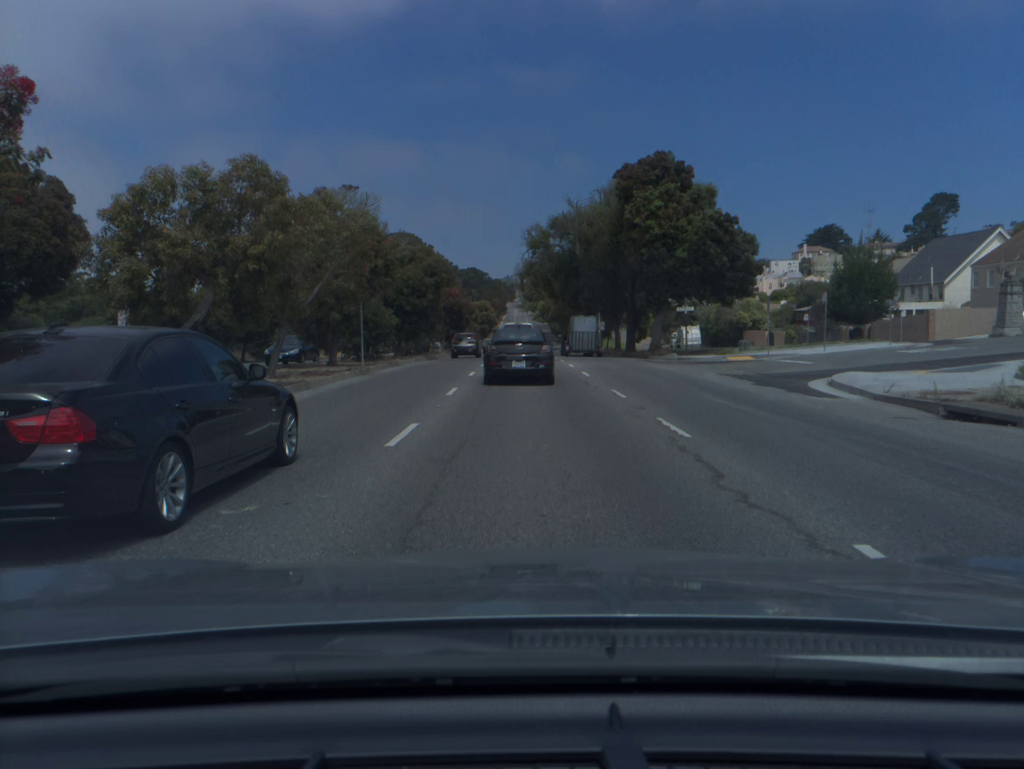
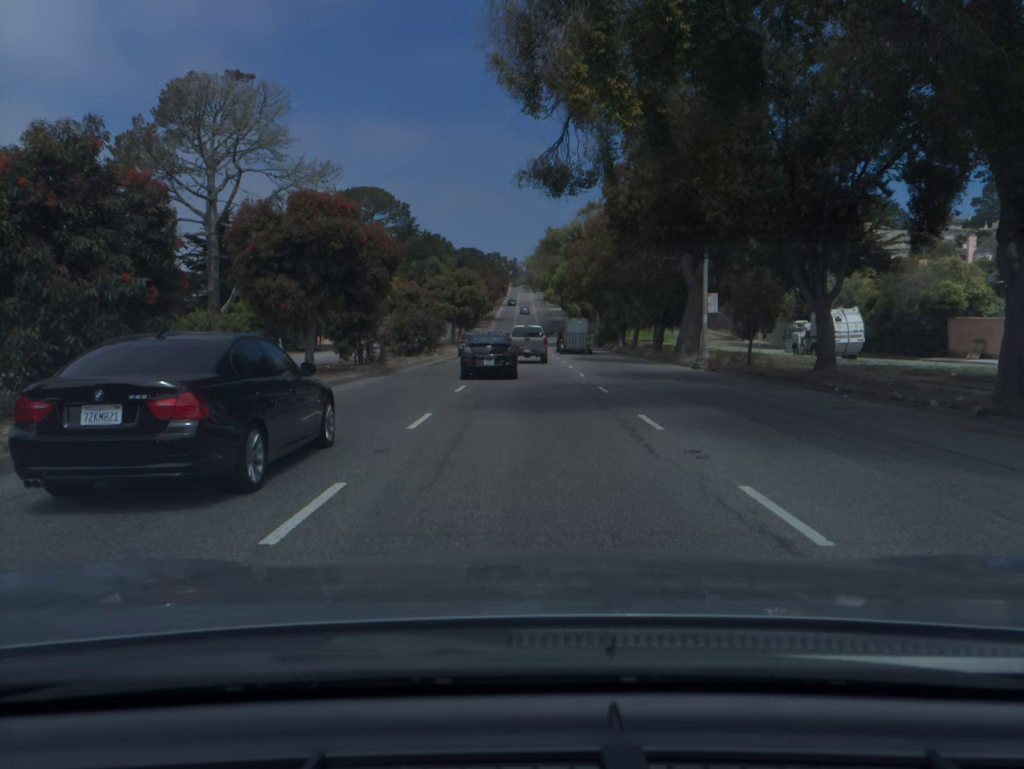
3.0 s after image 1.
(0.0, +48.2) m; 0°
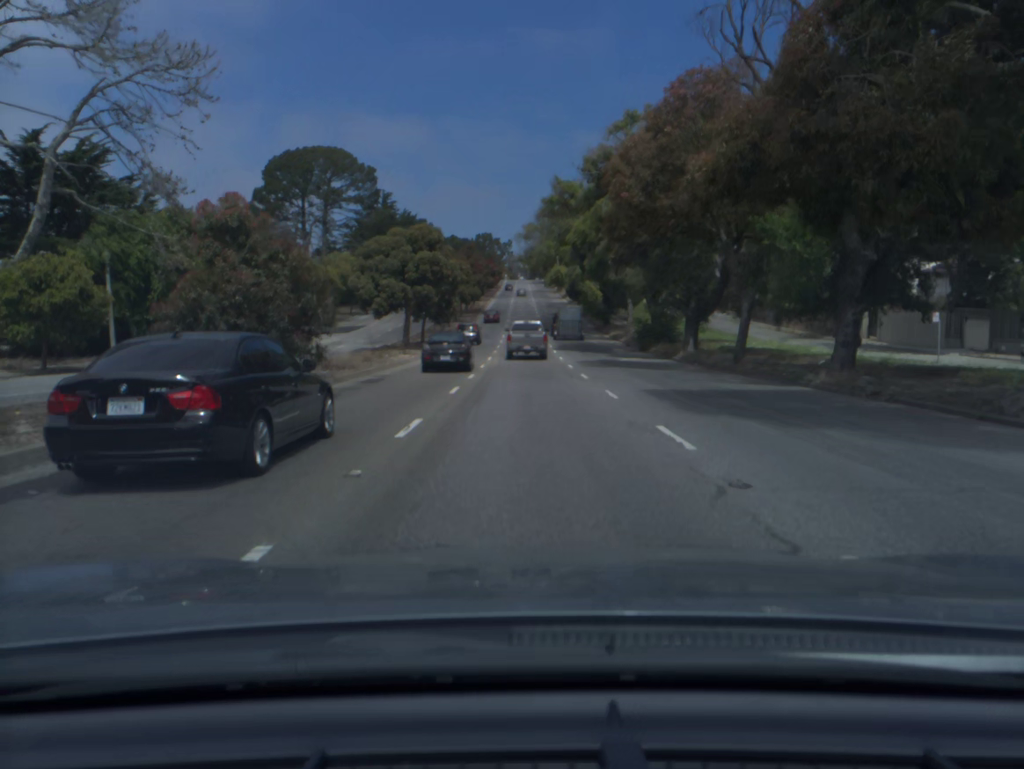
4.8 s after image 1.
(0.0, +30.8) m; 0°
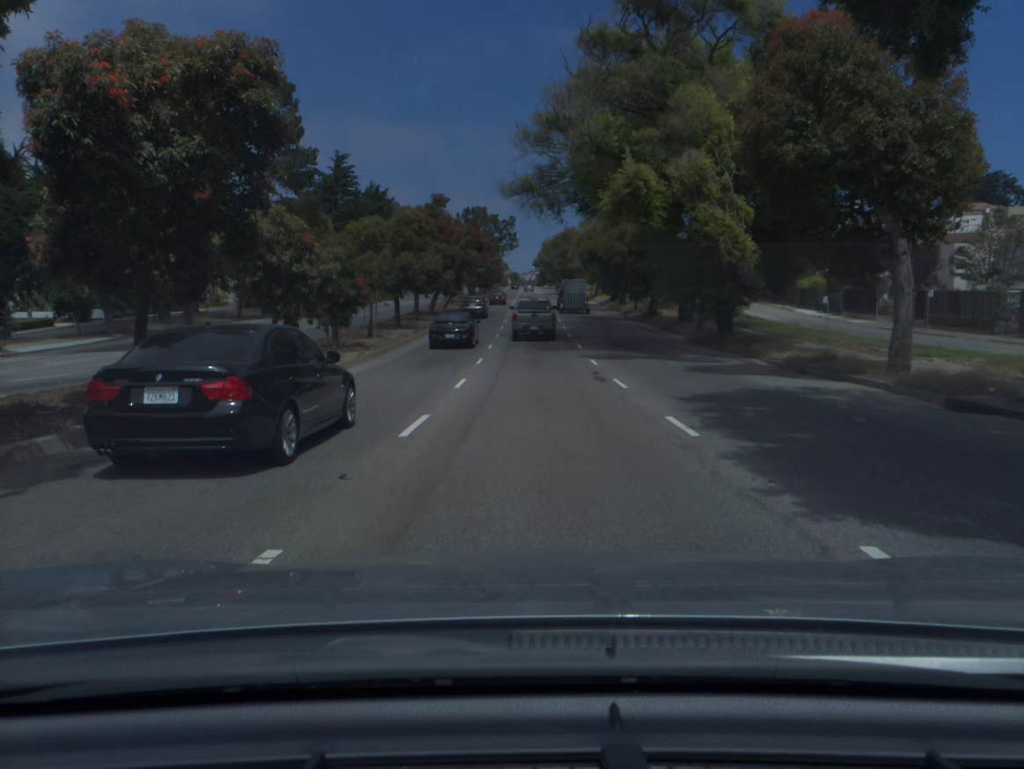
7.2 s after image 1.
(-0.3, +43.4) m; -1°
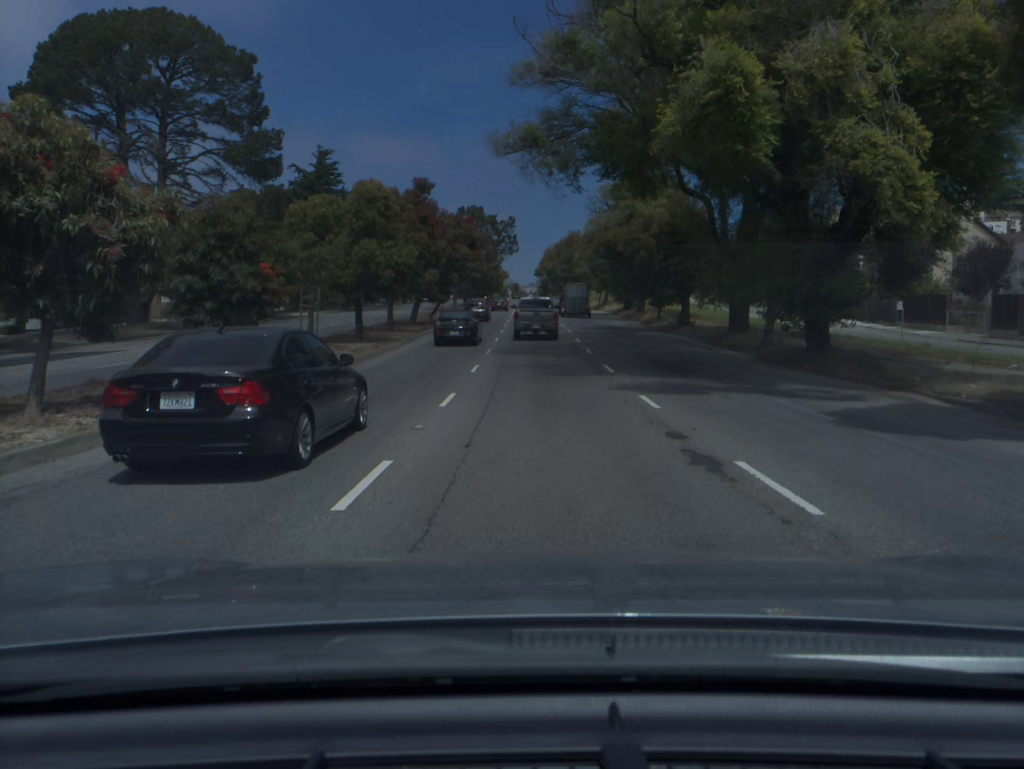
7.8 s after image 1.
(0.0, +11.0) m; 0°
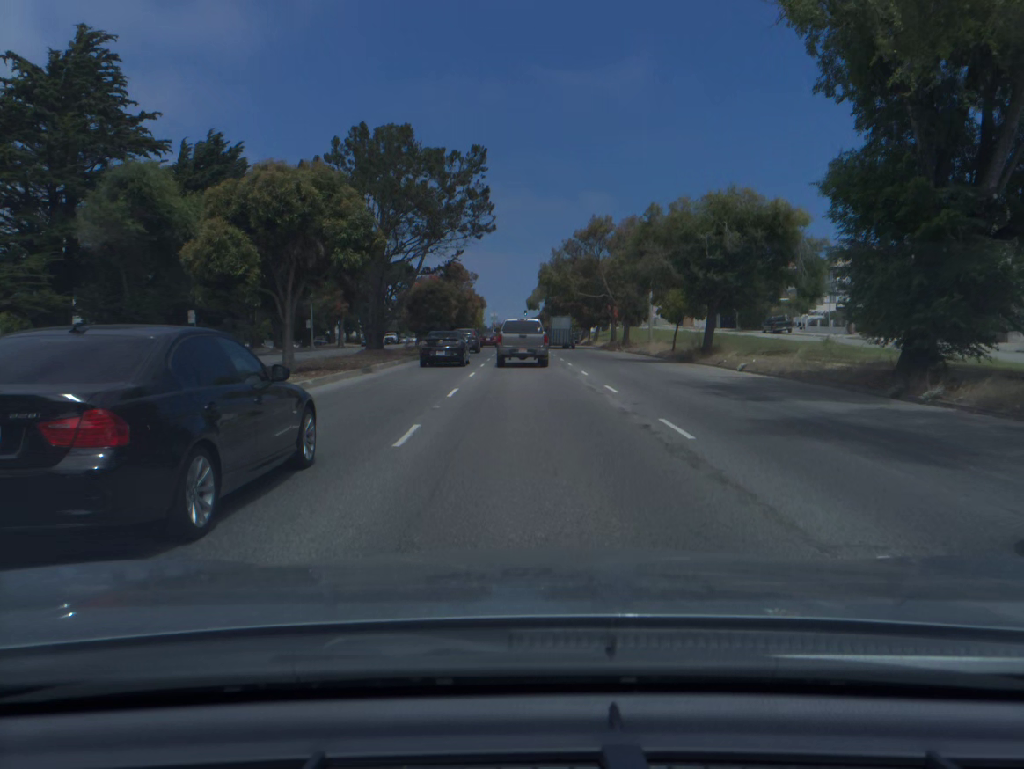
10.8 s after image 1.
(+0.4, +54.1) m; +1°
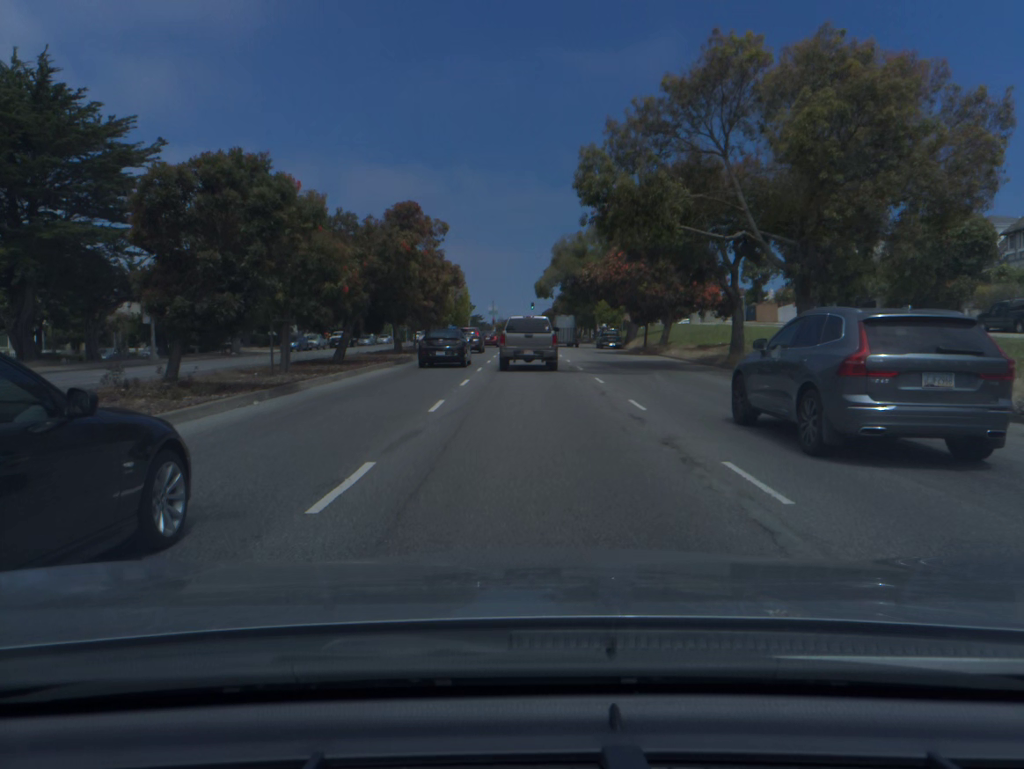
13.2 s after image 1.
(-0.2, +39.8) m; 0°
